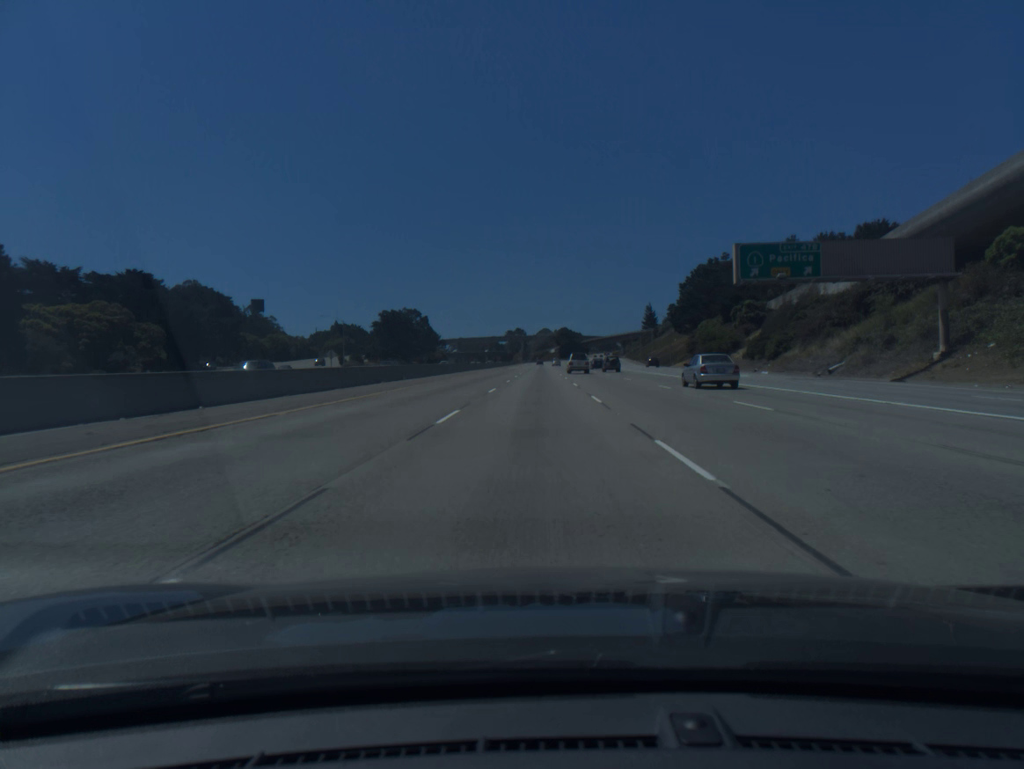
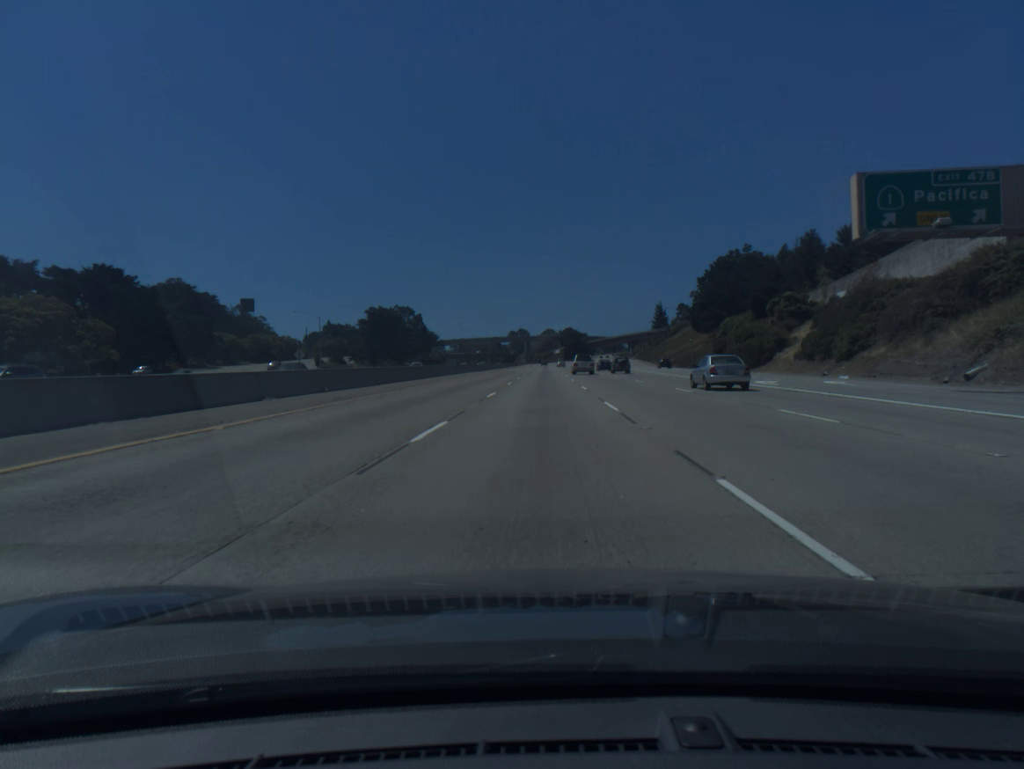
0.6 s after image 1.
(0.0, +18.2) m; 0°
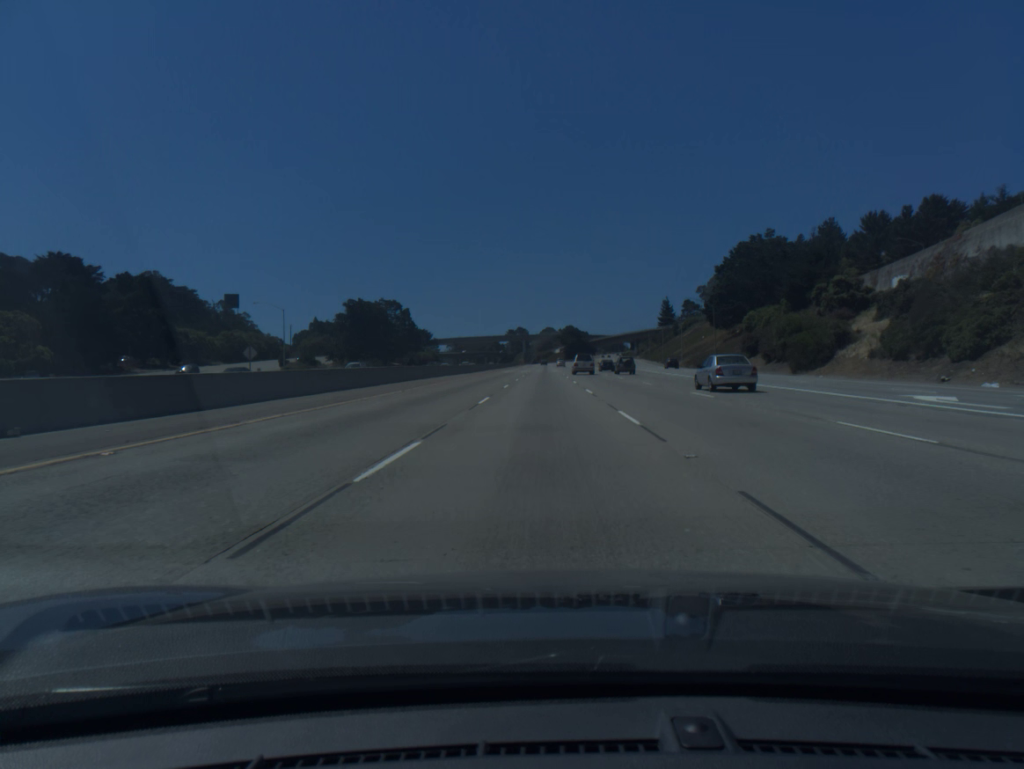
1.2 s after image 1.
(0.0, +18.2) m; 0°
